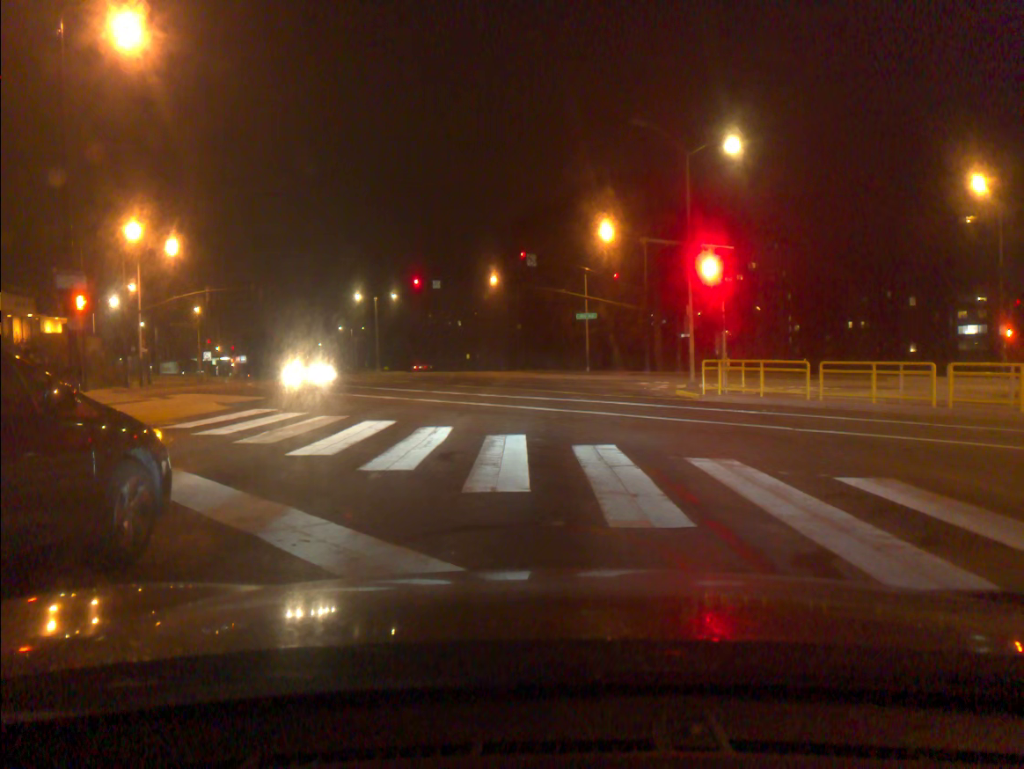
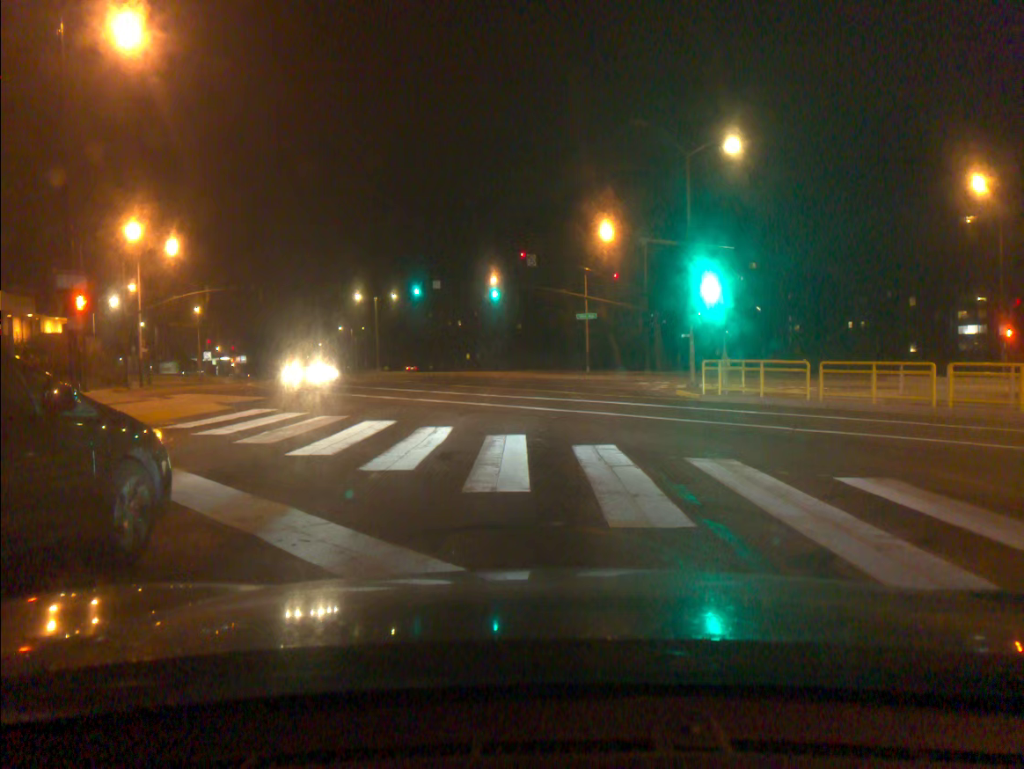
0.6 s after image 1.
(0.0, 0.0) m; 0°
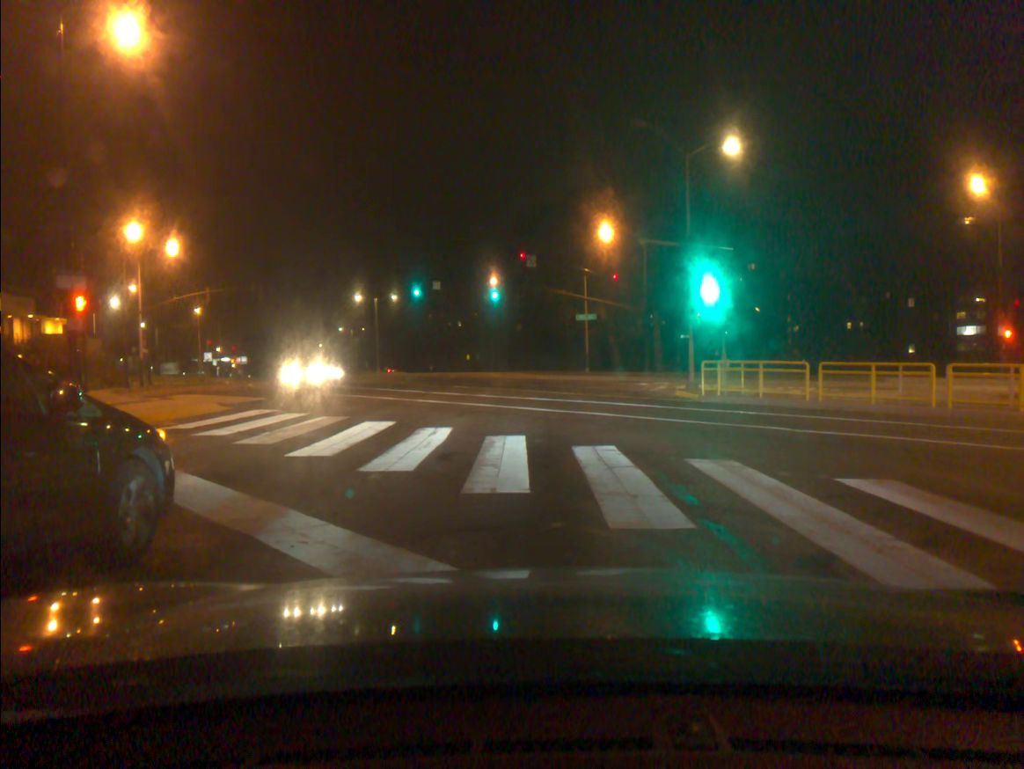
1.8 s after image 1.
(0.0, 0.0) m; 0°
